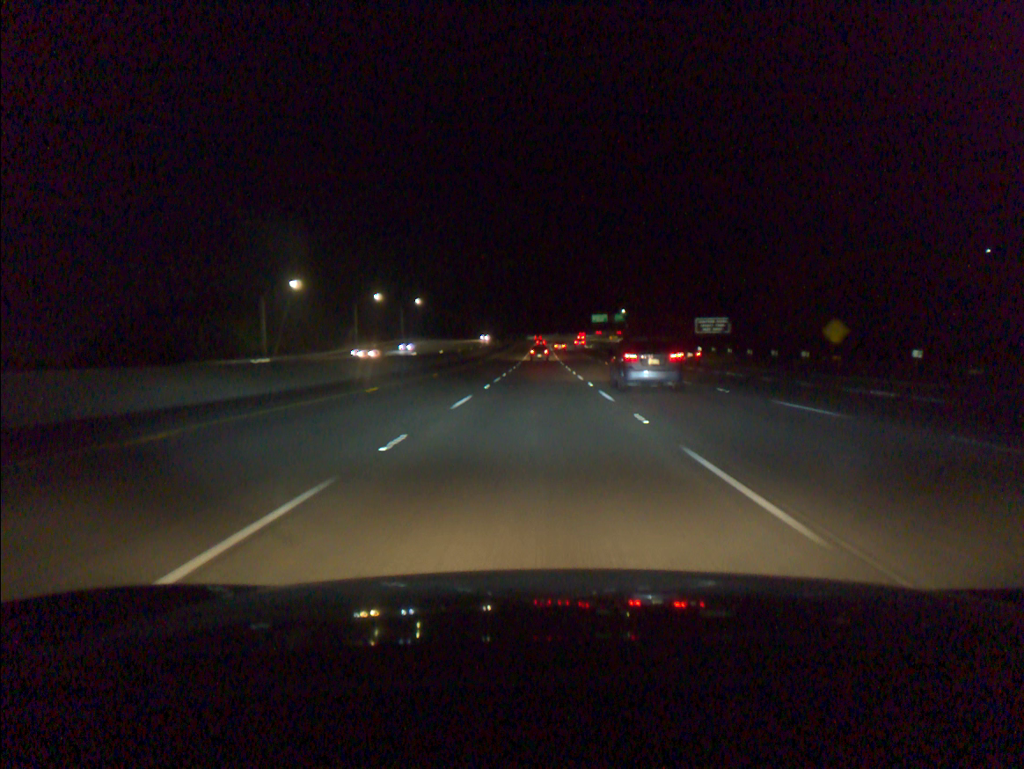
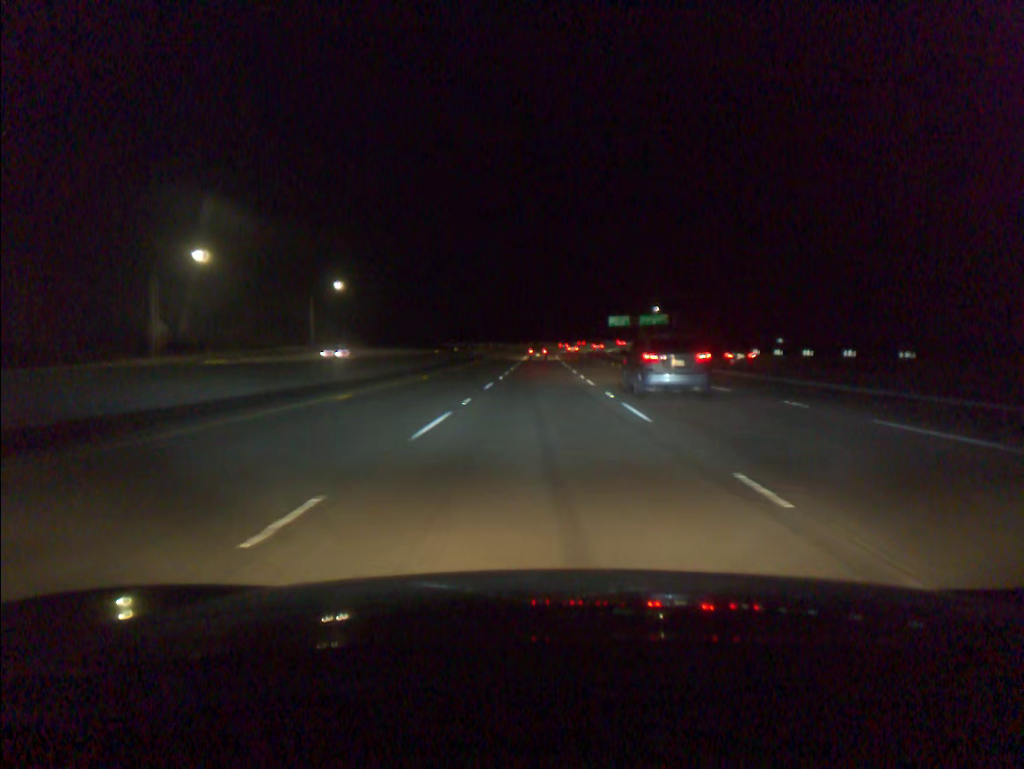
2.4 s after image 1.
(+0.1, +77.1) m; 0°
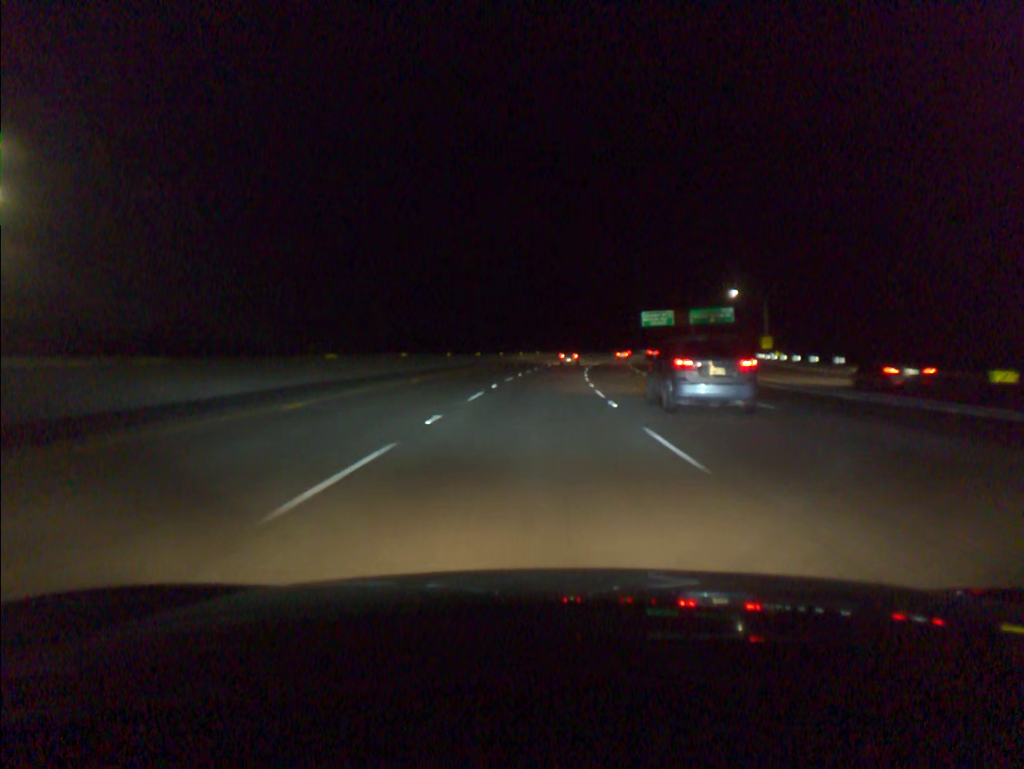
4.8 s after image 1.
(+0.1, +76.4) m; 0°
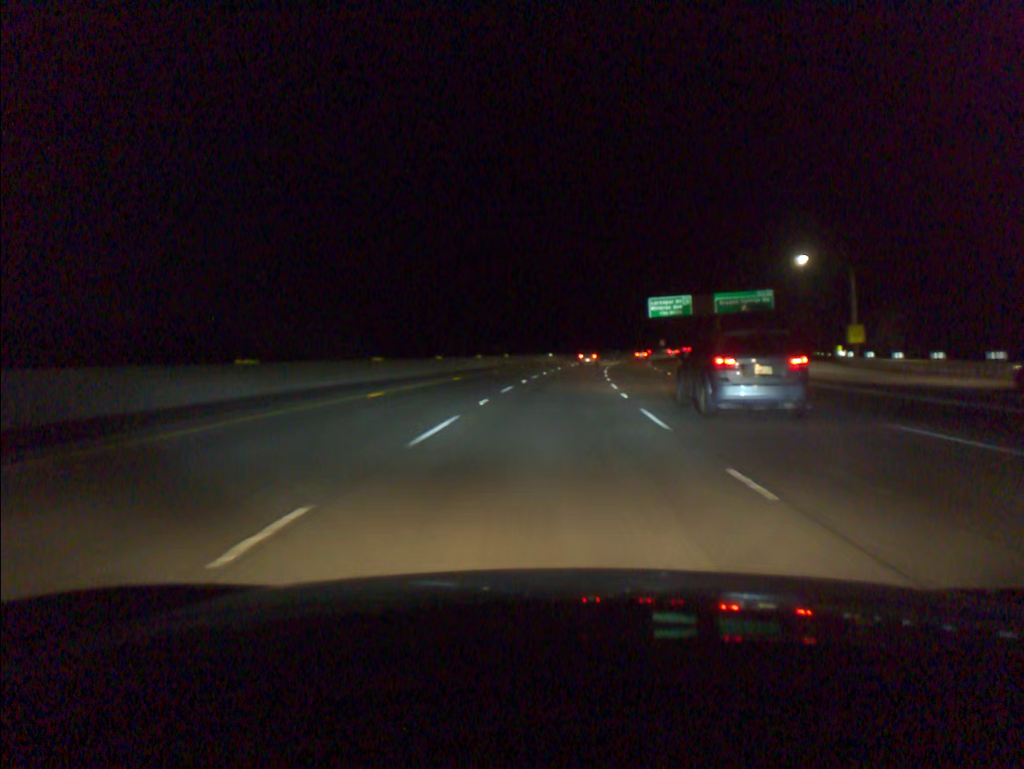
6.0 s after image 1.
(+0.4, +38.3) m; +2°
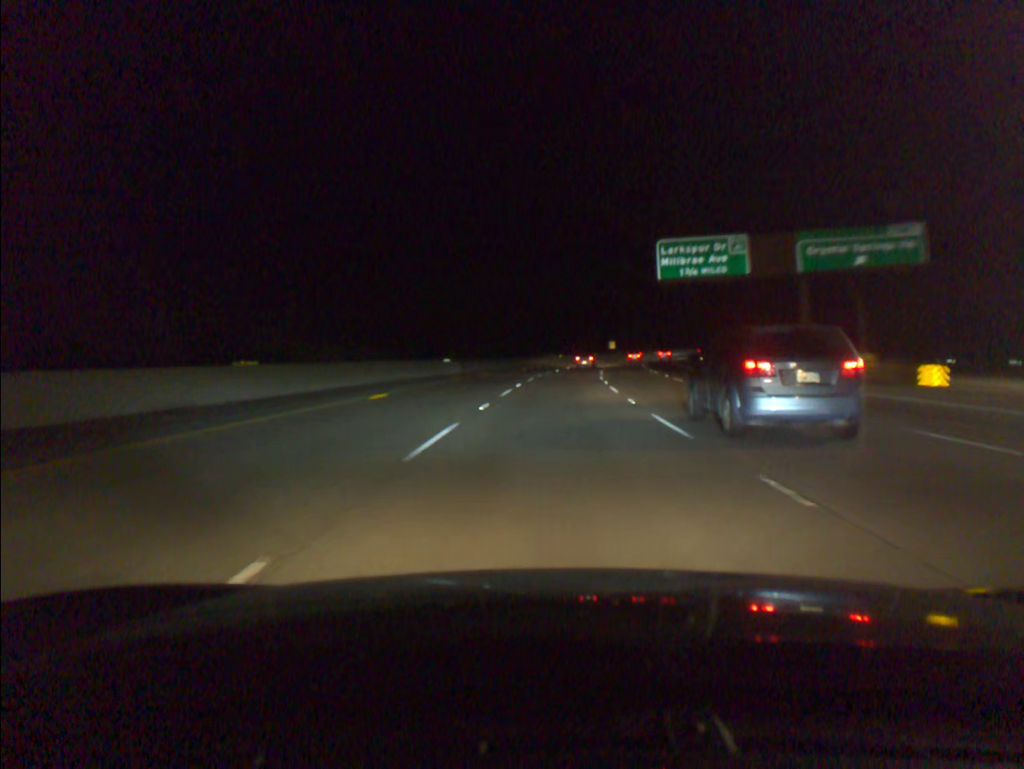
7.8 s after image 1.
(+2.6, +57.7) m; +5°
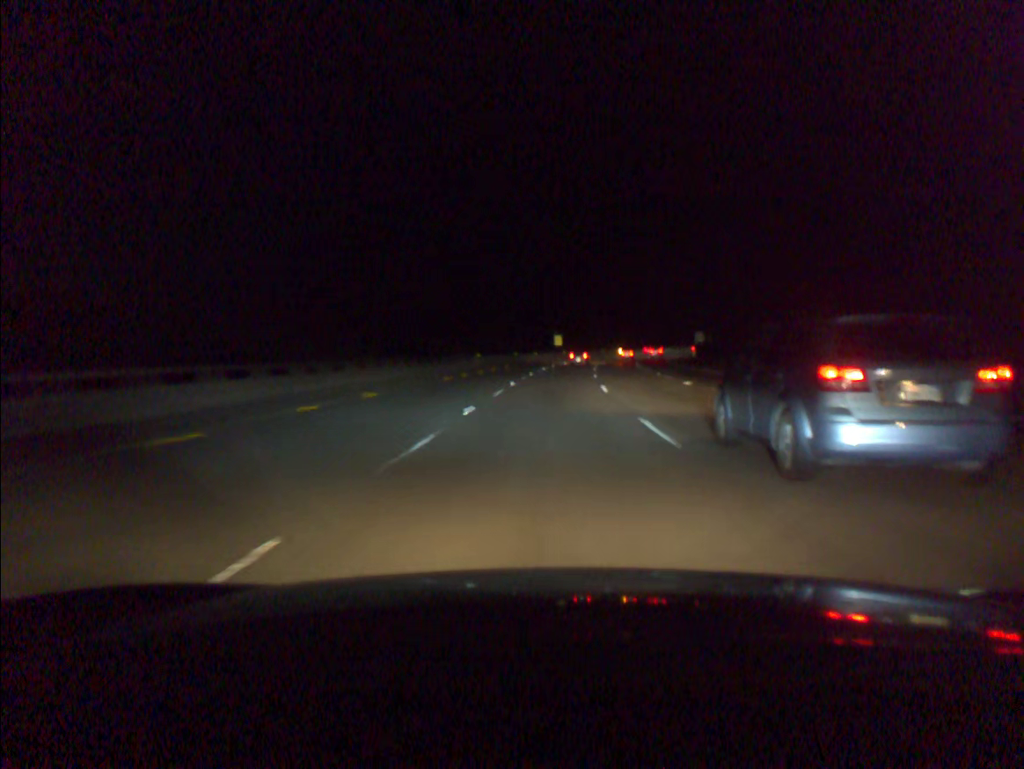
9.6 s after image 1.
(+2.7, +58.1) m; +5°
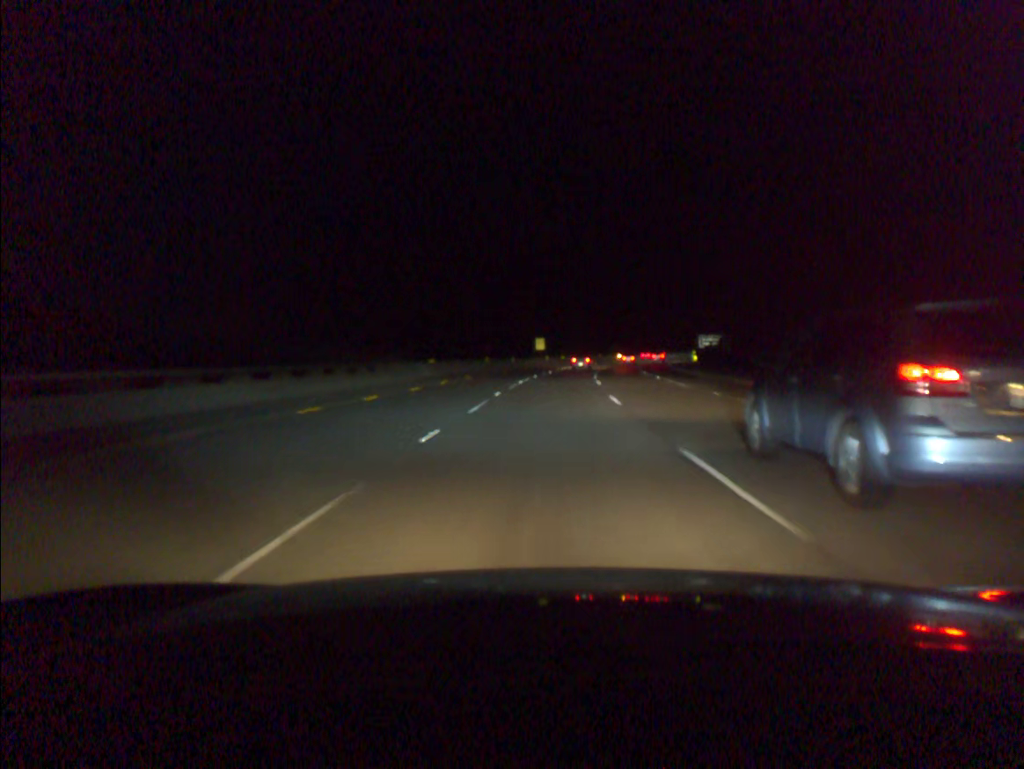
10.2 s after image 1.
(+0.3, +19.4) m; +1°
